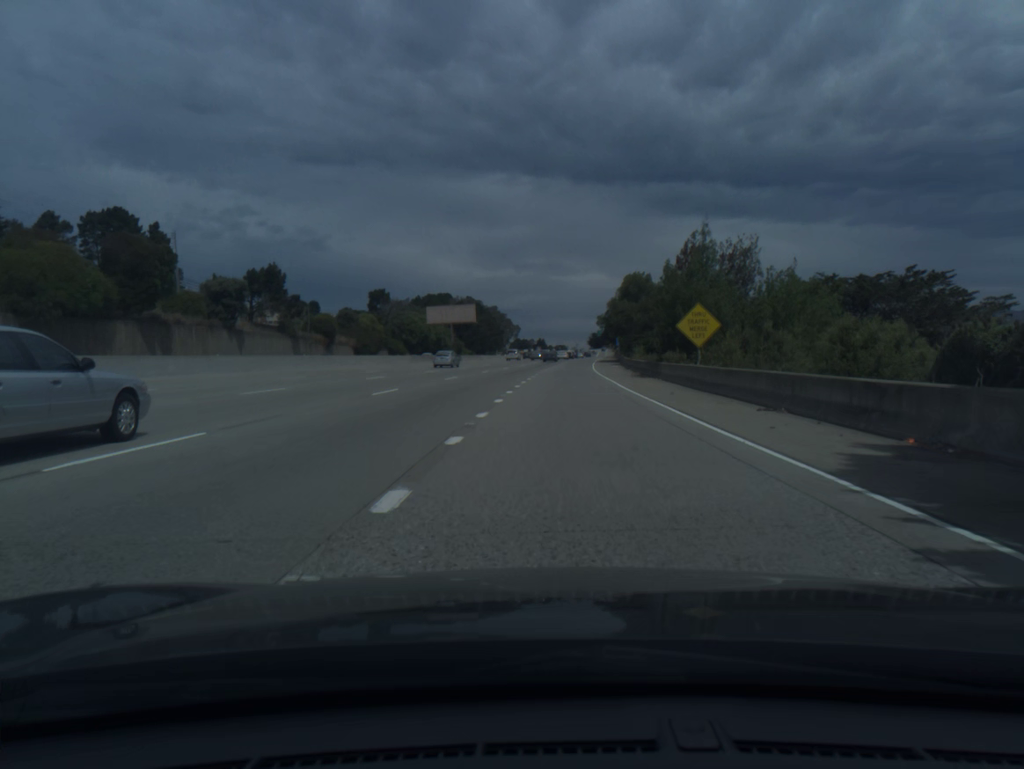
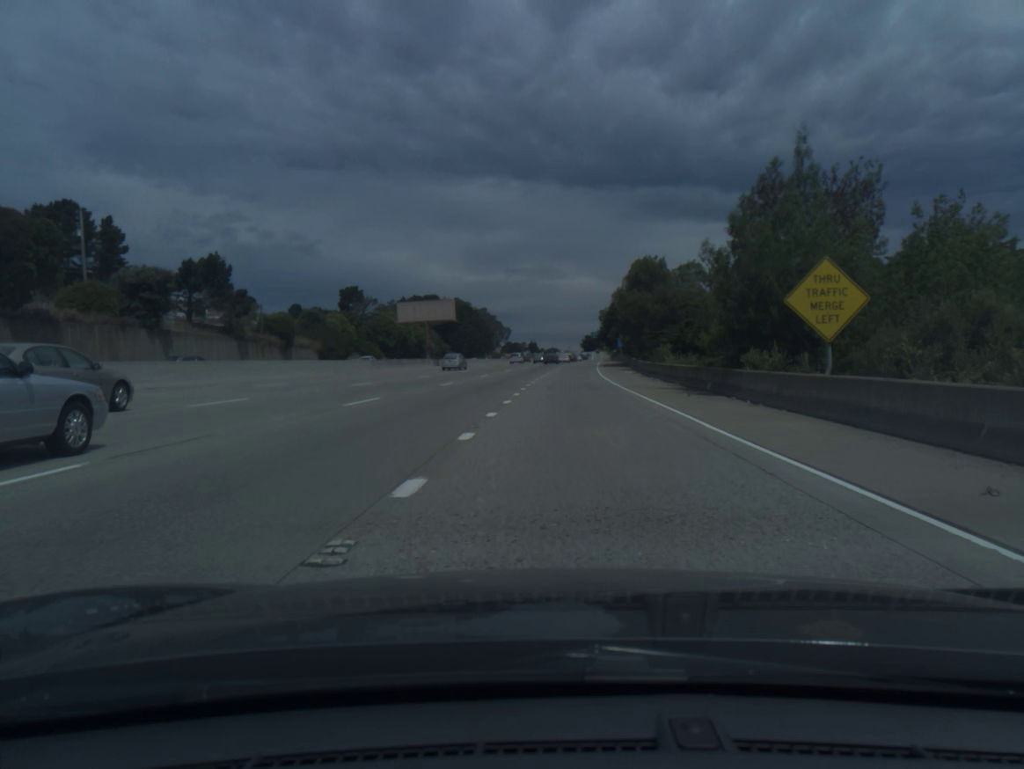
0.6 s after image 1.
(+0.1, +17.8) m; +1°
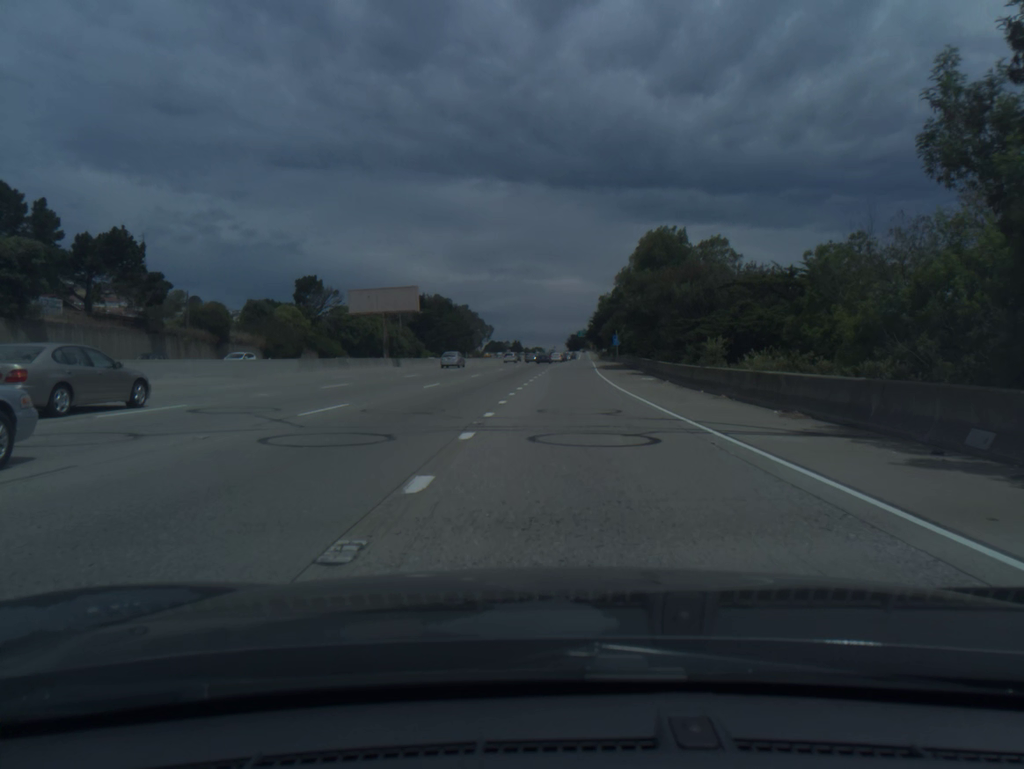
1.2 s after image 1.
(+0.1, +18.0) m; +1°
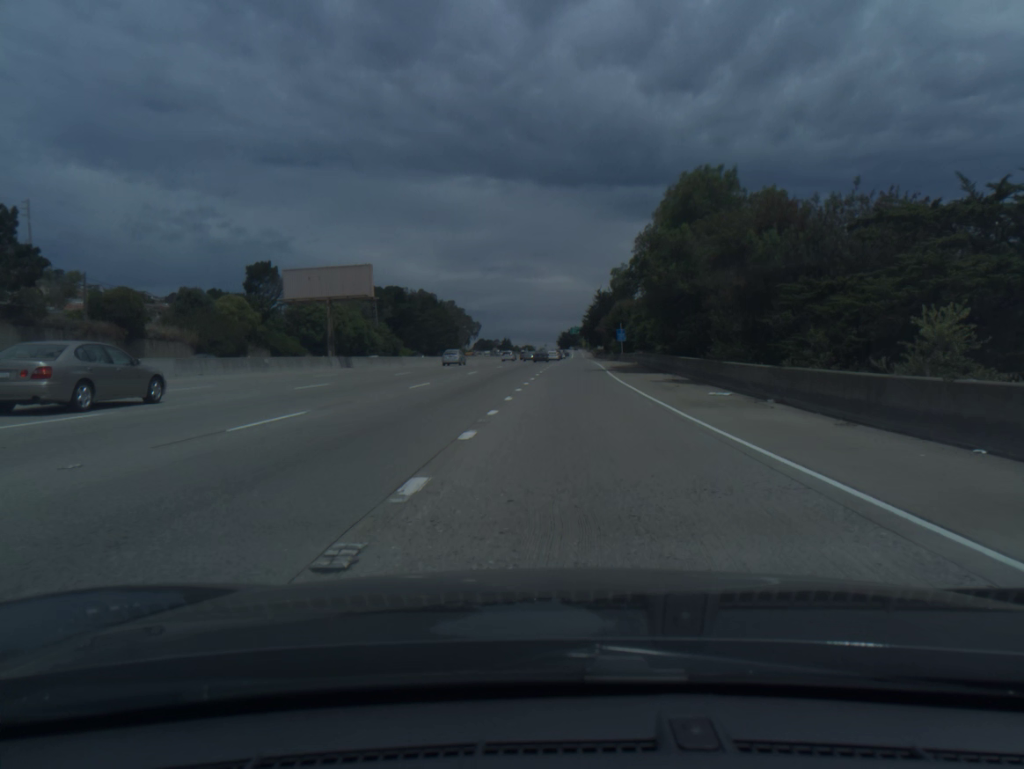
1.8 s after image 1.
(+0.1, +18.3) m; +1°
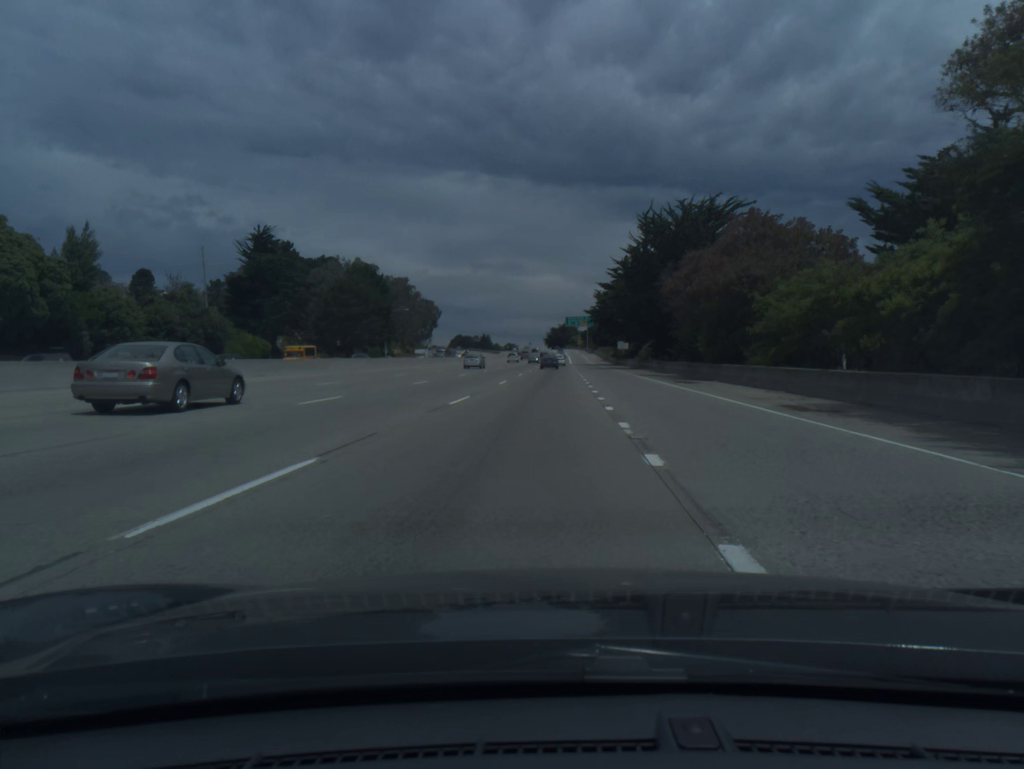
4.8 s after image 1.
(+1.4, +94.2) m; +1°
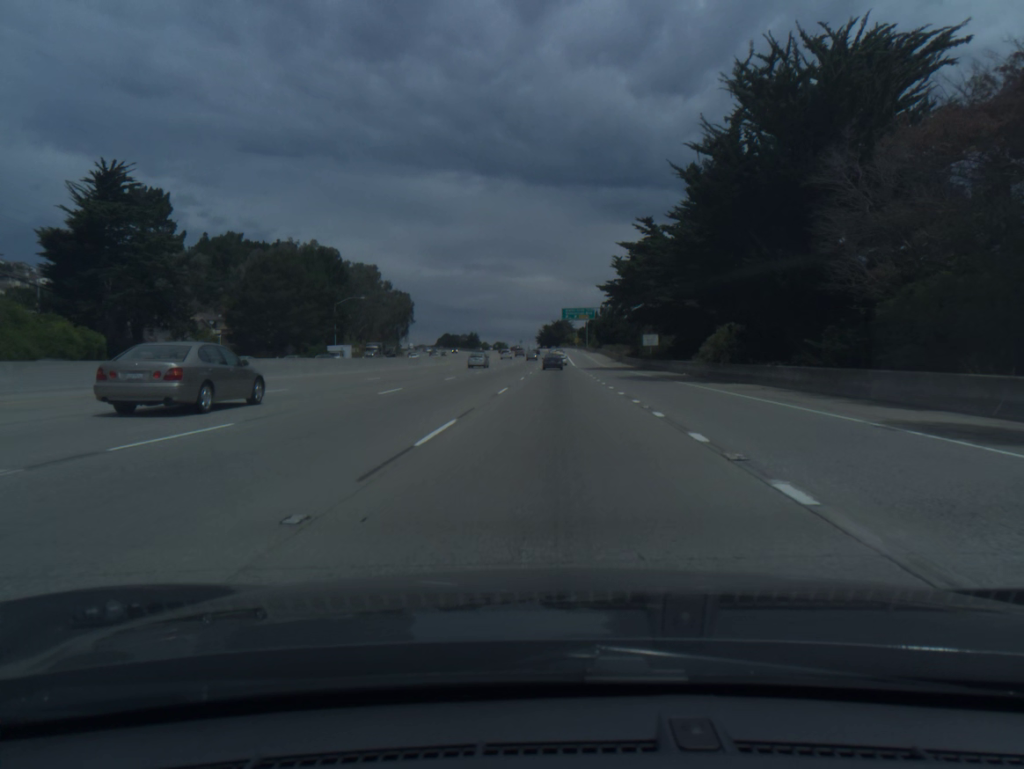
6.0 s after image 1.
(+0.1, +38.6) m; +1°
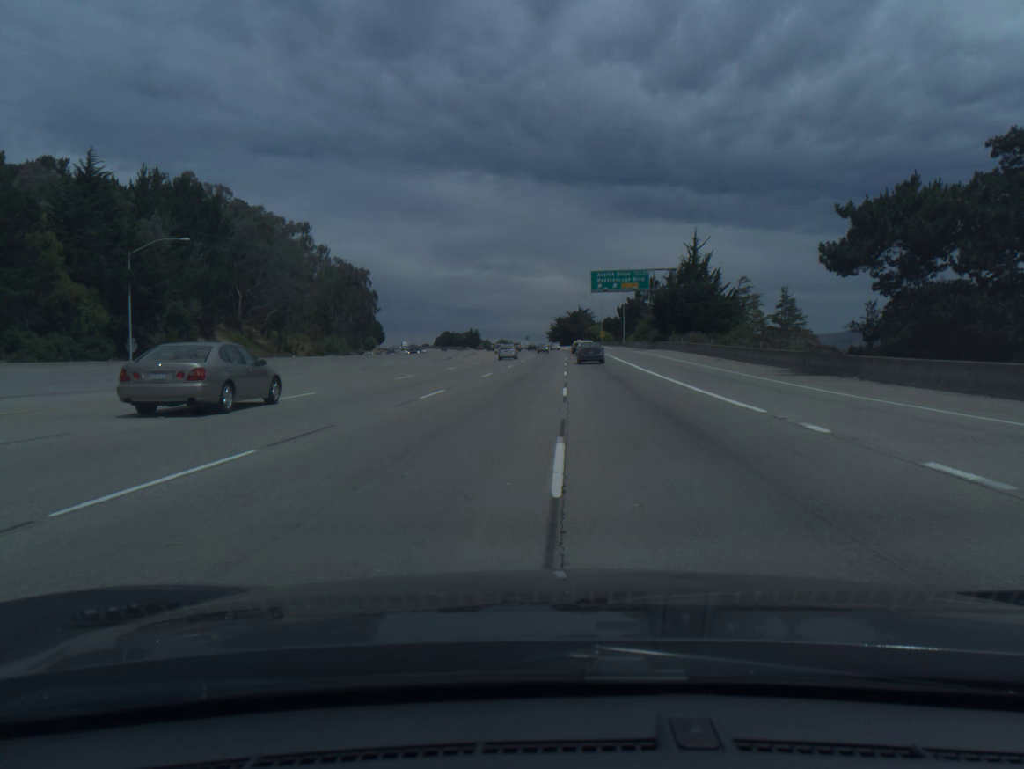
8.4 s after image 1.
(-0.2, +76.7) m; -1°
